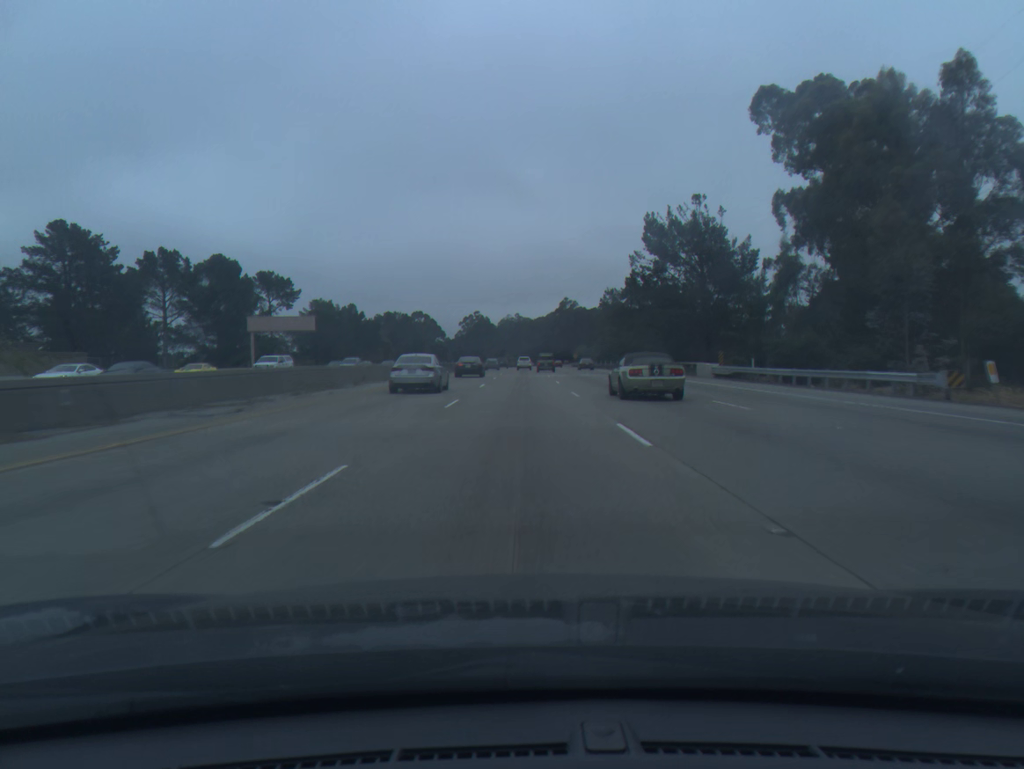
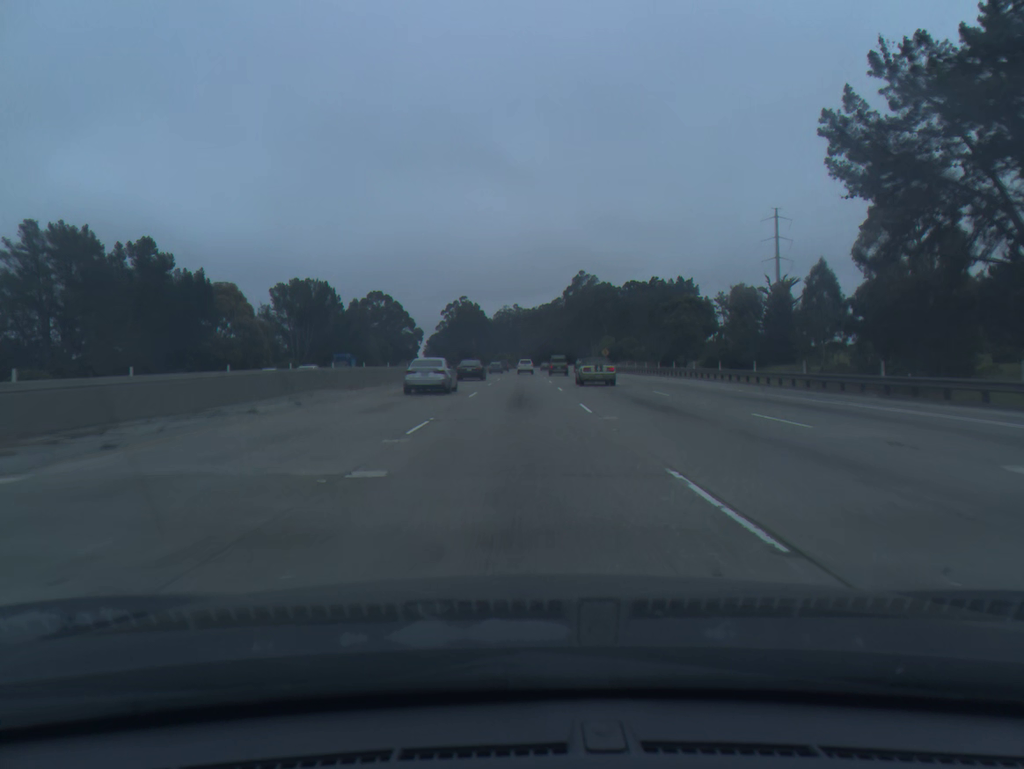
(+0.6, +93.3) m; 0°
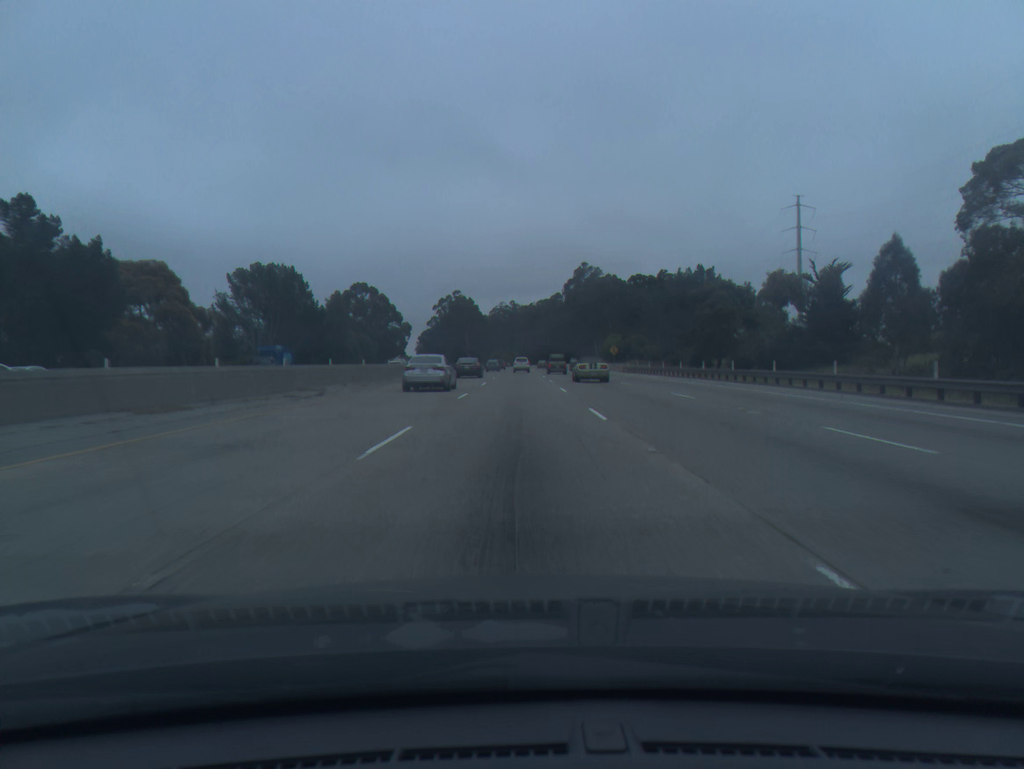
(0.0, +18.7) m; 0°
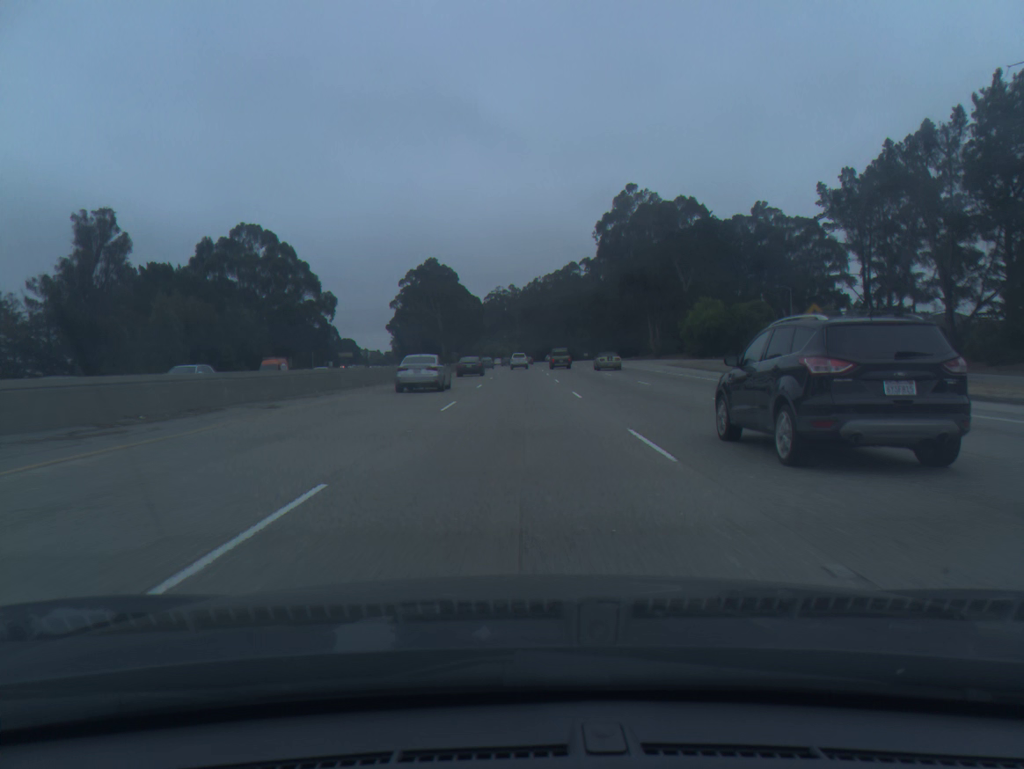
(+0.4, +93.3) m; 0°
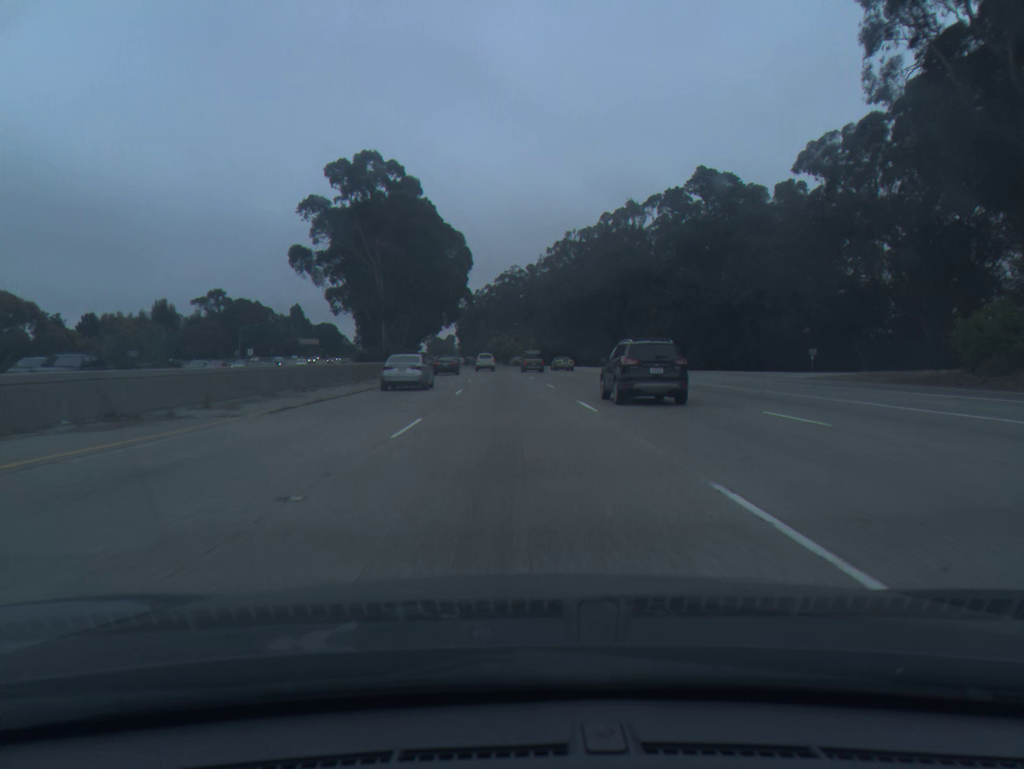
(-0.2, +93.5) m; -1°
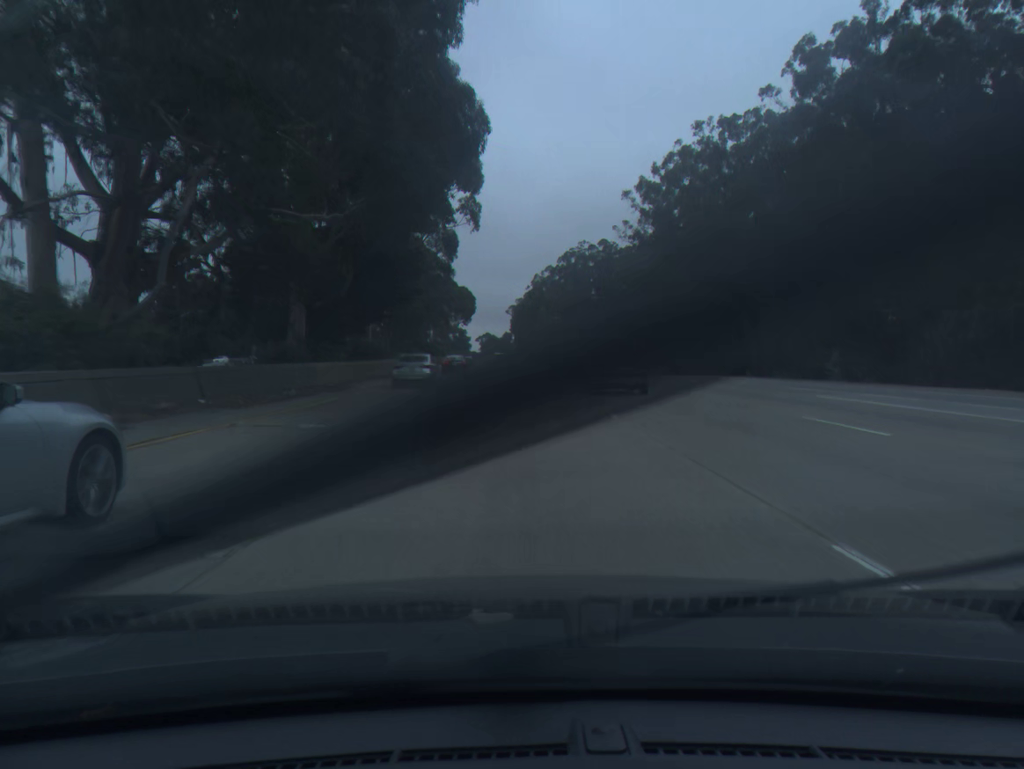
(-2.8, +74.5) m; -5°
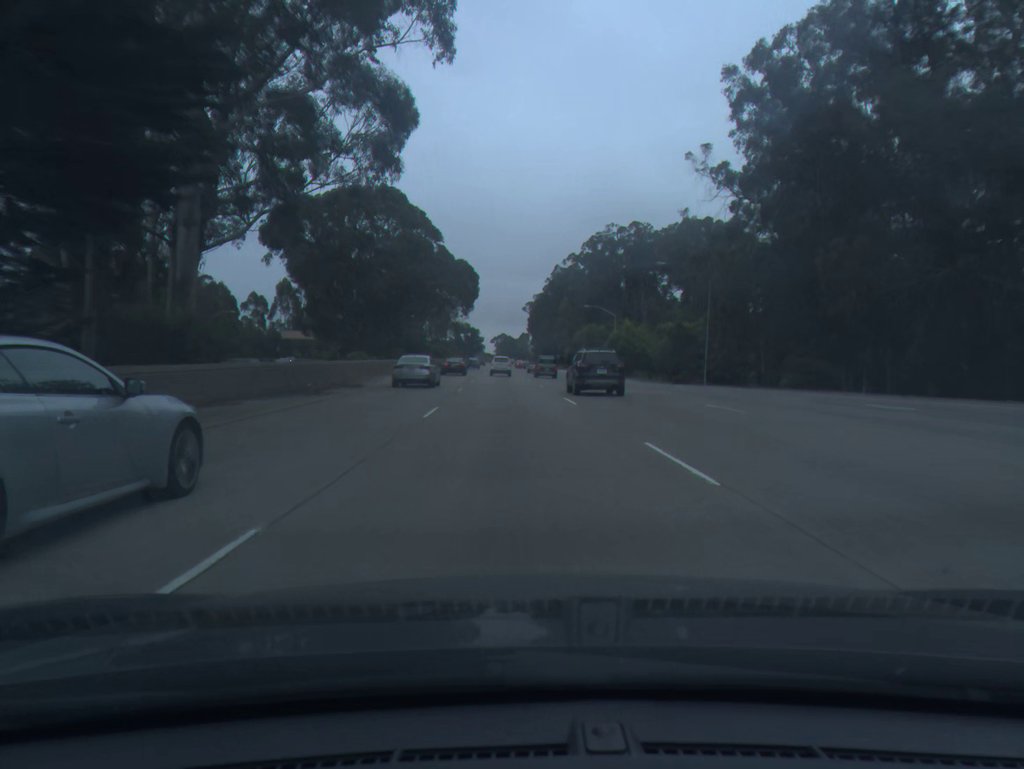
(-0.4, +37.2) m; -1°
